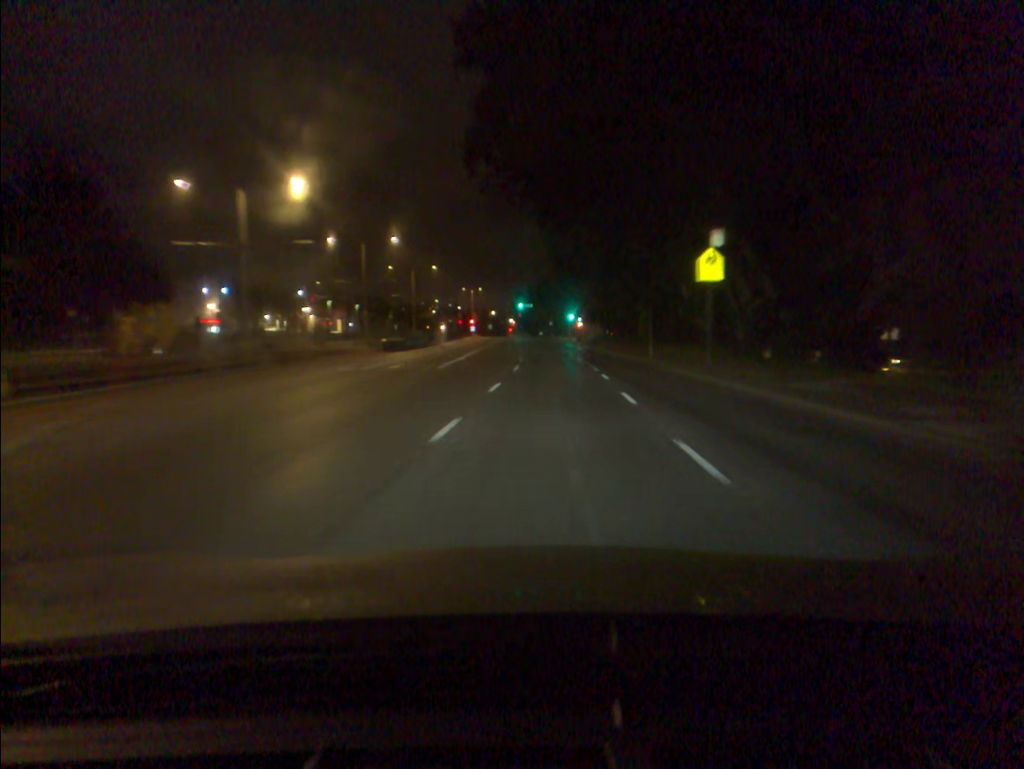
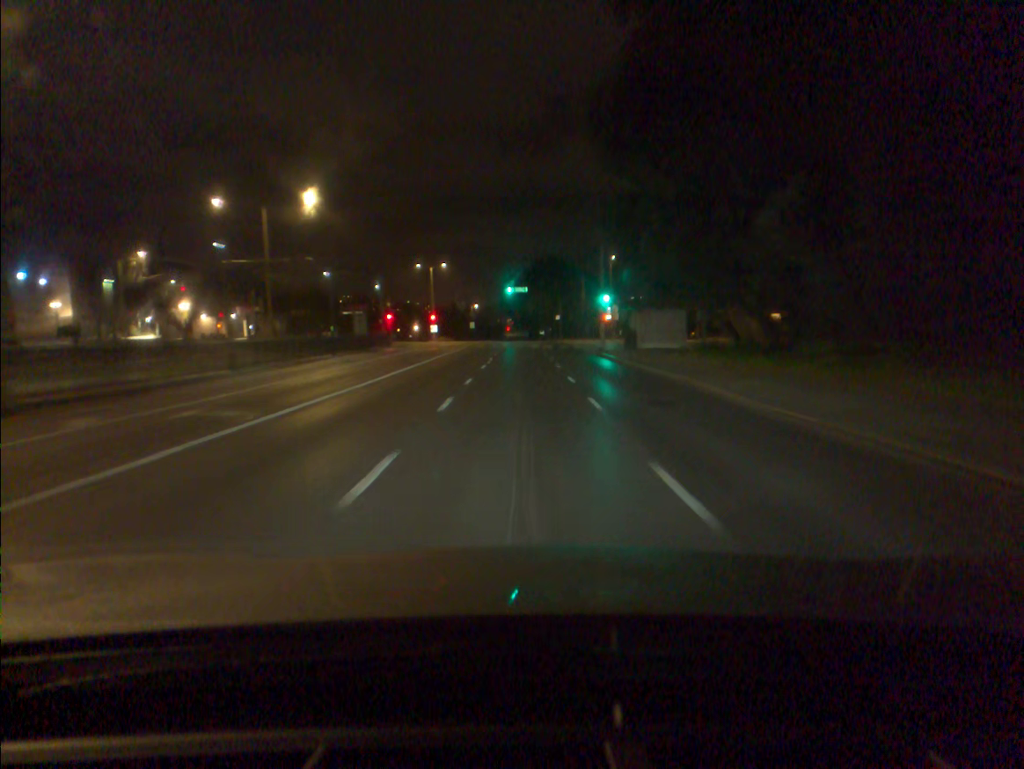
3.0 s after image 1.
(+0.7, +57.6) m; 0°
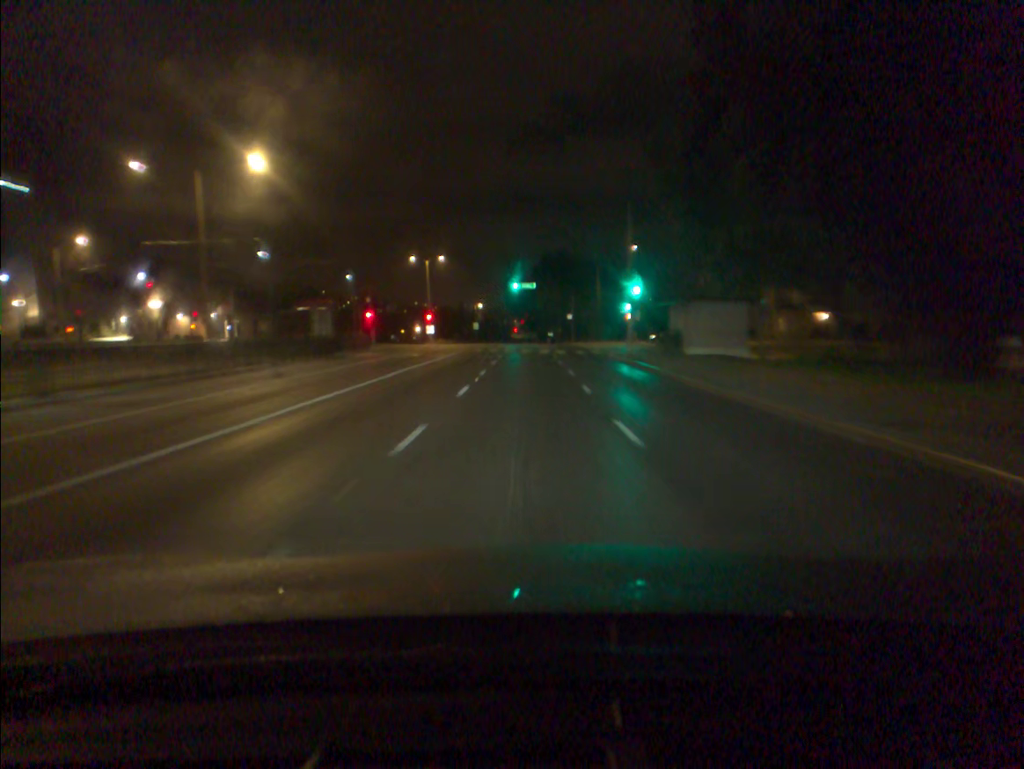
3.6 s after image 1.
(-0.1, +11.4) m; 0°
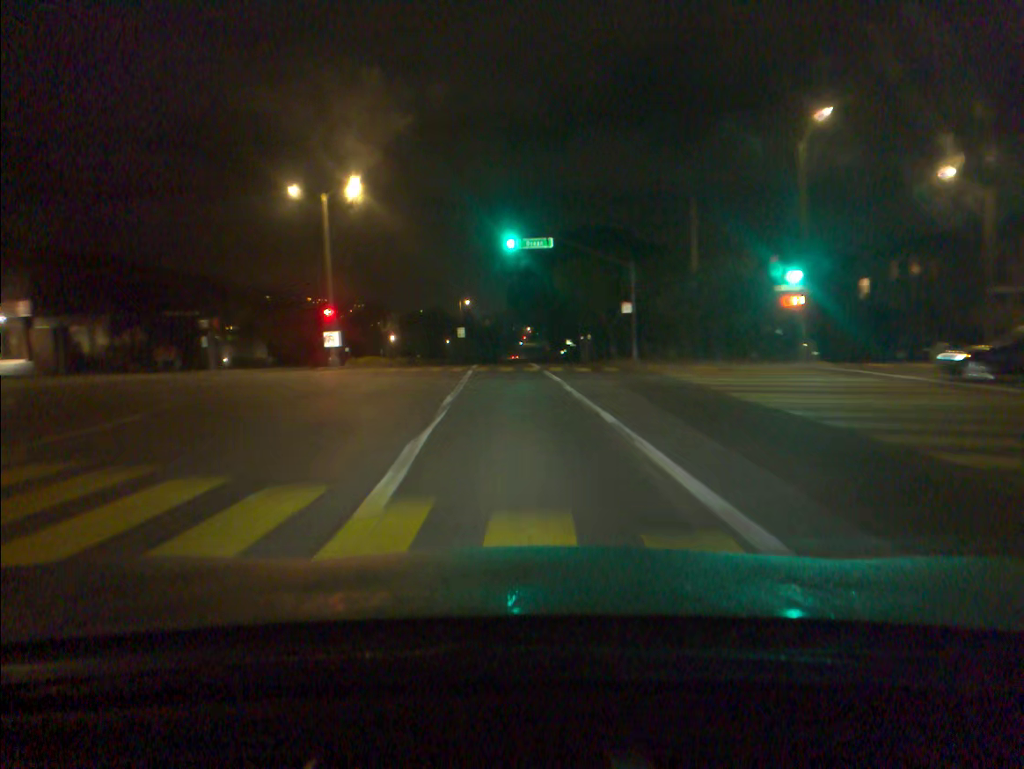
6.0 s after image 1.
(-0.2, +45.5) m; -1°
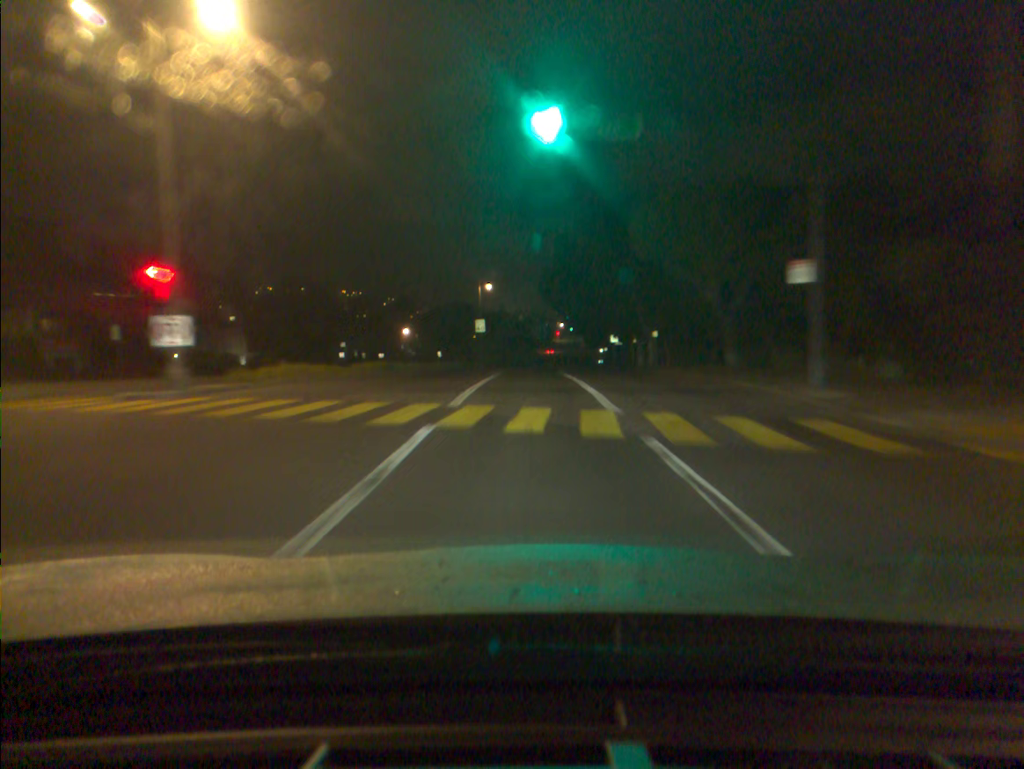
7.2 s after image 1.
(-0.6, +22.6) m; -2°
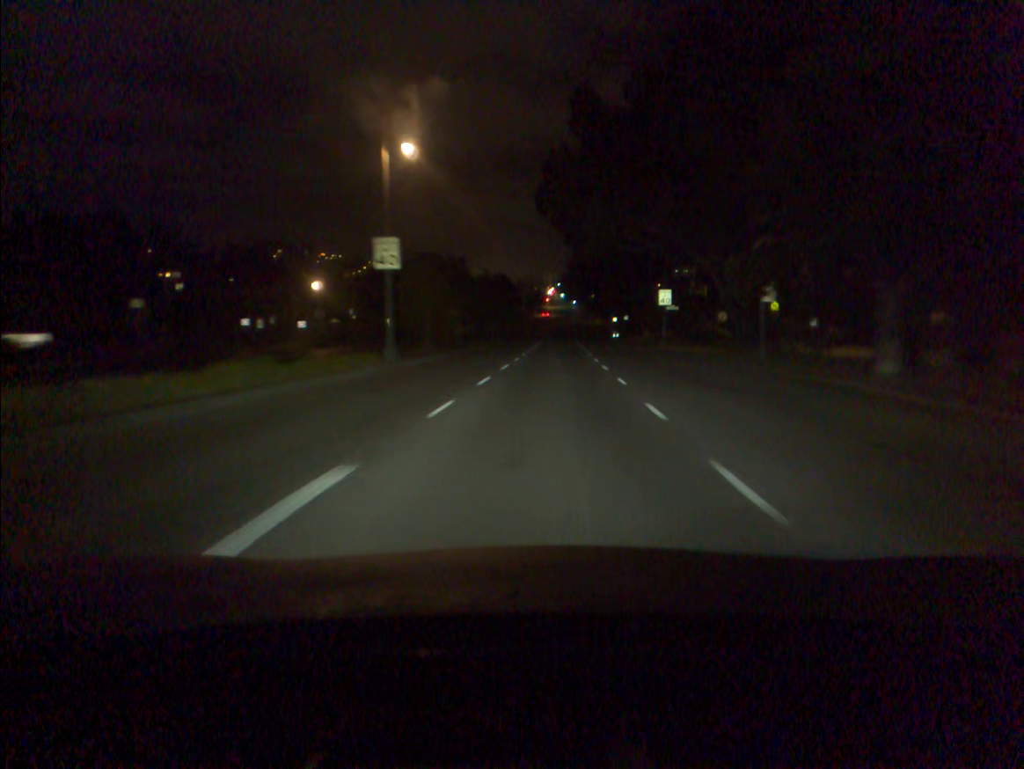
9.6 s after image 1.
(0.0, +46.0) m; +1°
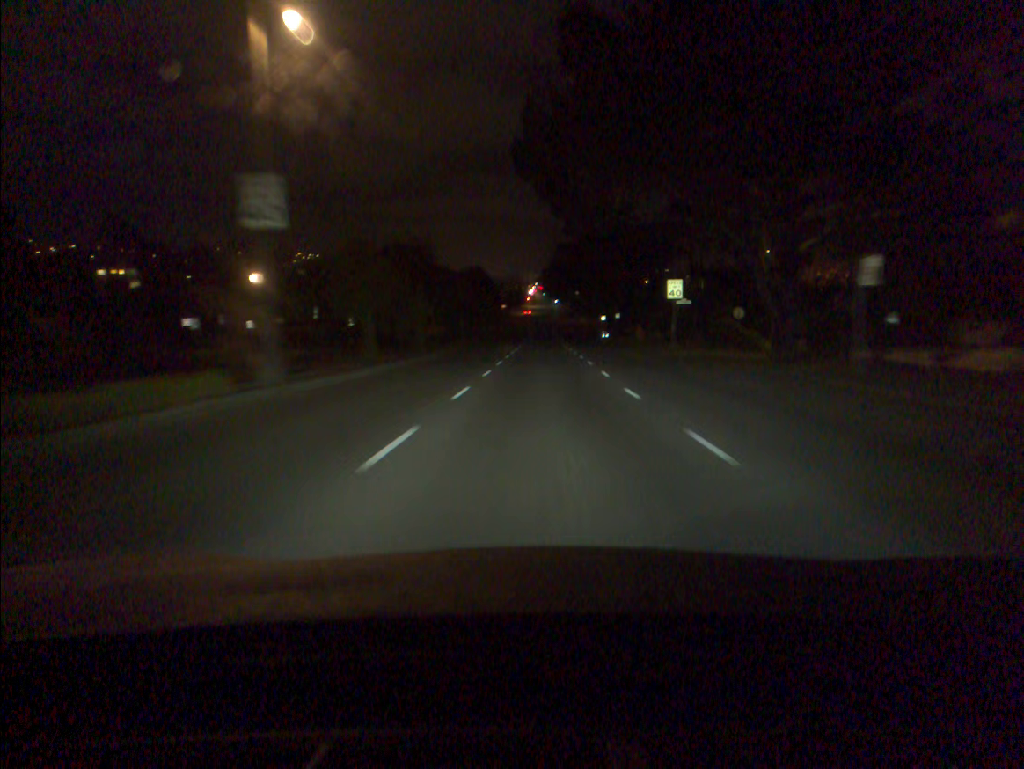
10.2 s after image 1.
(+0.1, +11.7) m; +1°
